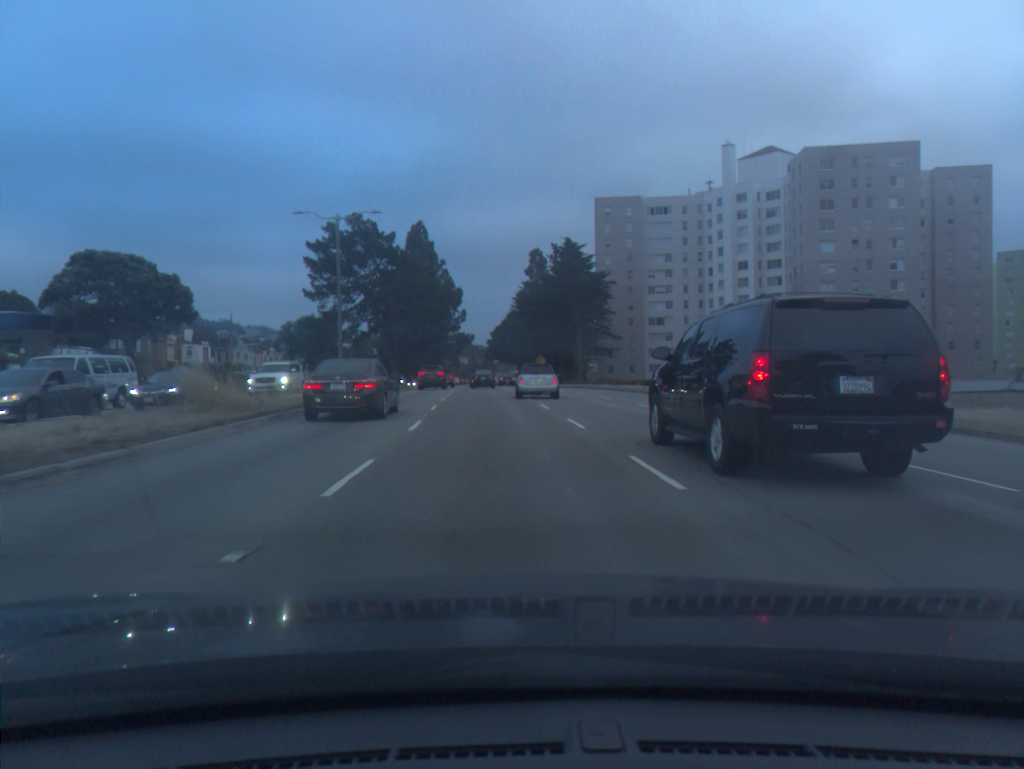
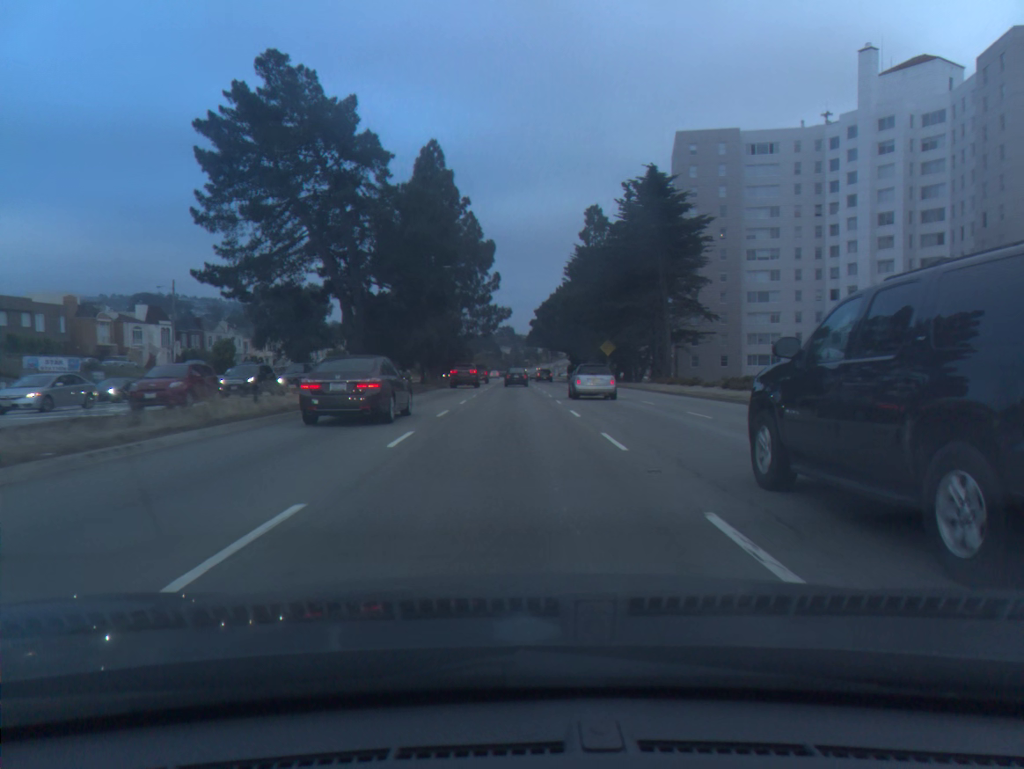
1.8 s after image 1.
(-1.2, +33.2) m; -3°
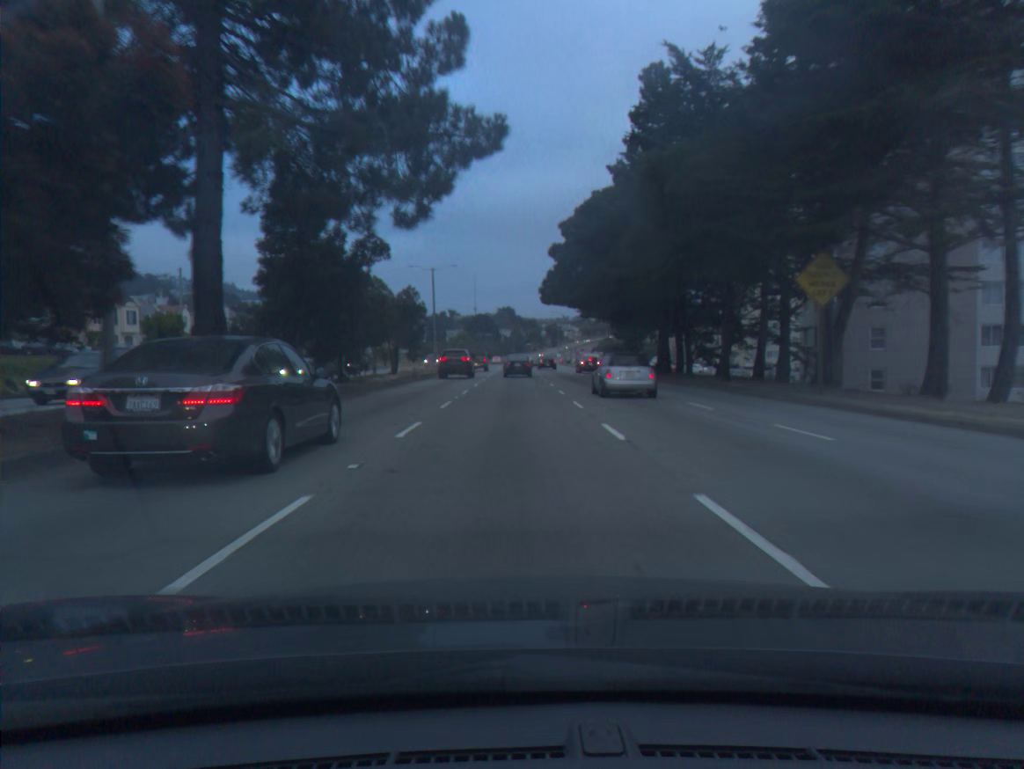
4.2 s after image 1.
(-0.3, +51.5) m; 0°
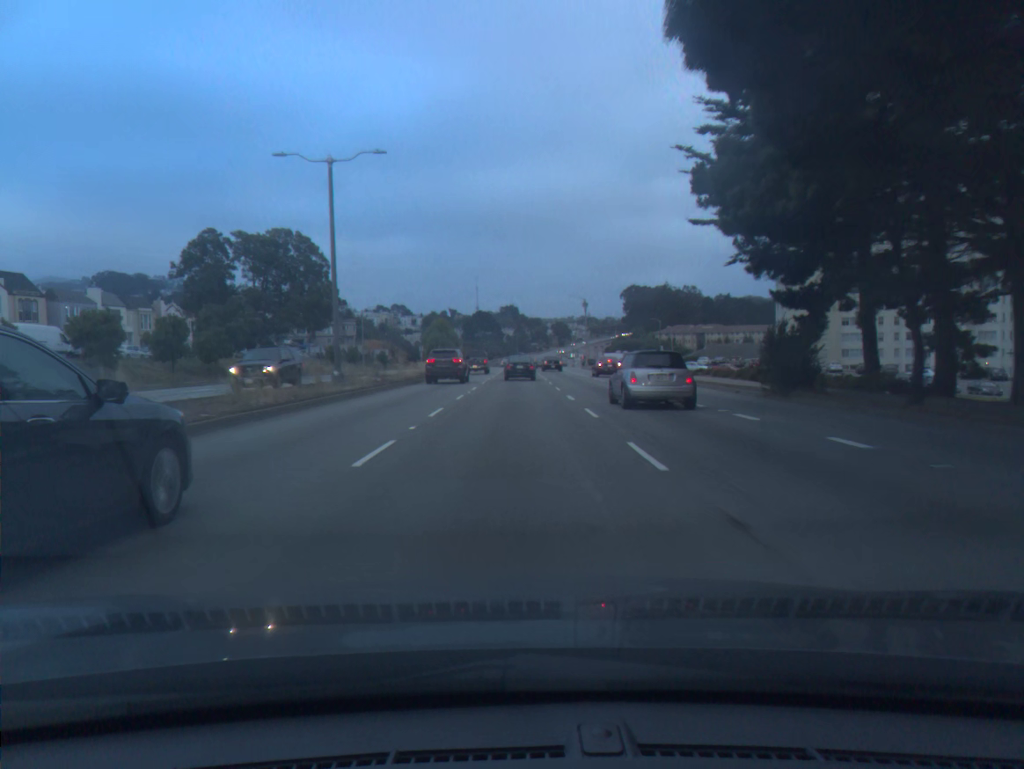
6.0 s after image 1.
(-0.1, +40.0) m; 0°
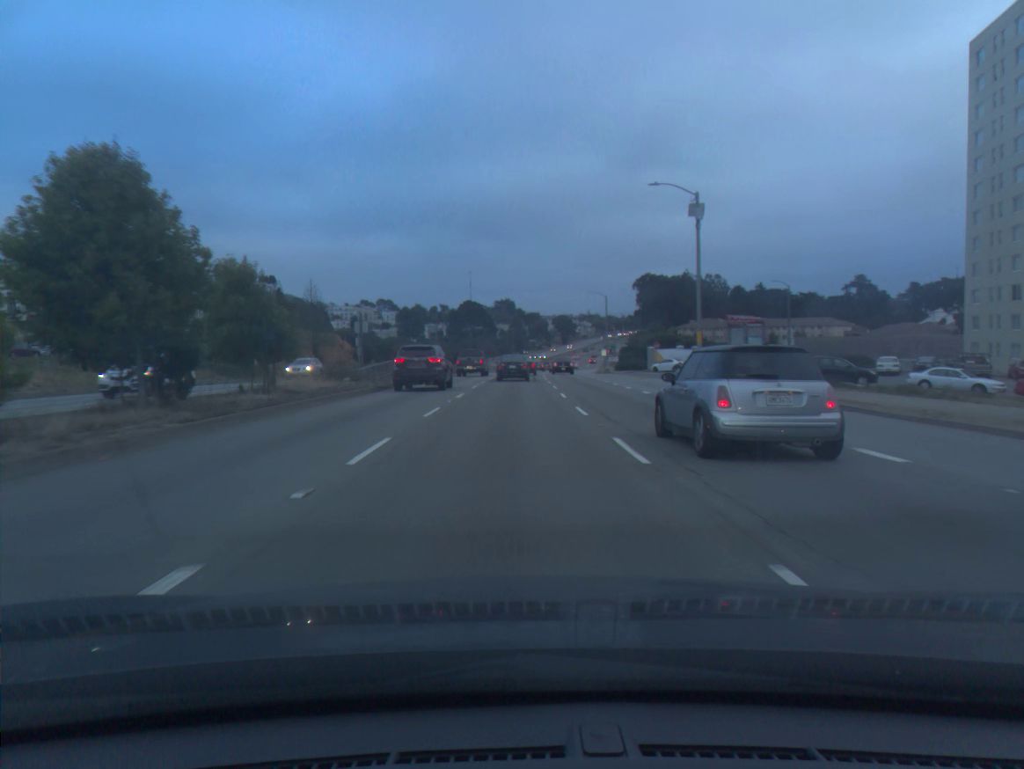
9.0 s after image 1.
(+0.2, +65.9) m; 0°
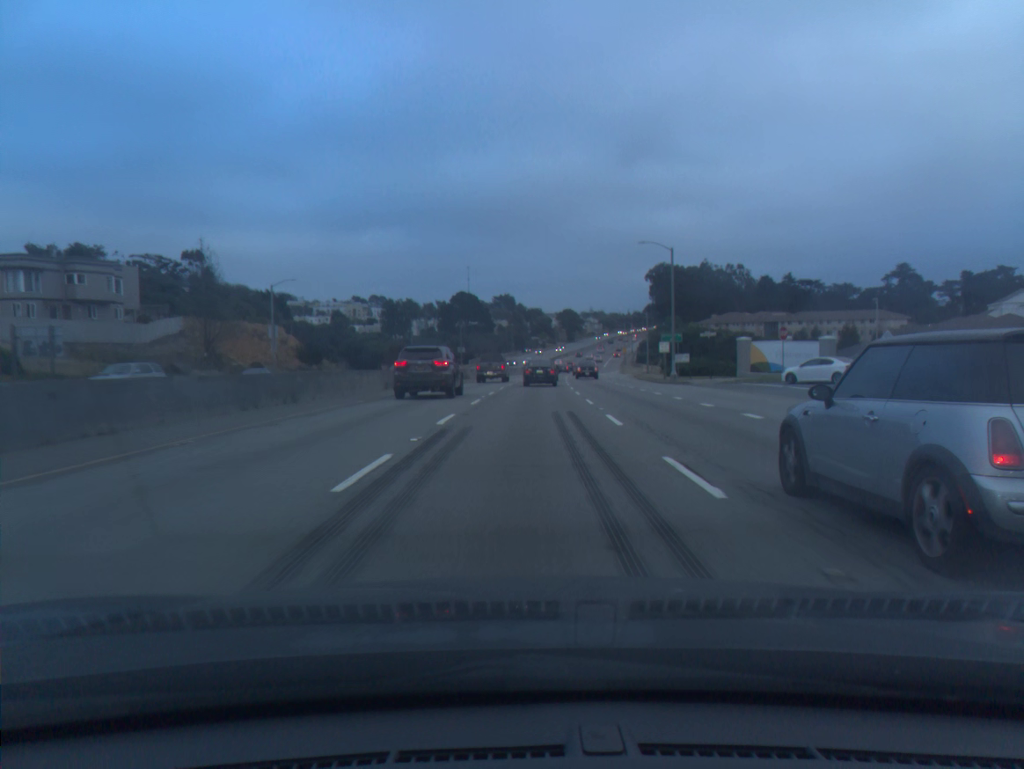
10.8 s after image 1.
(0.0, +39.4) m; 0°
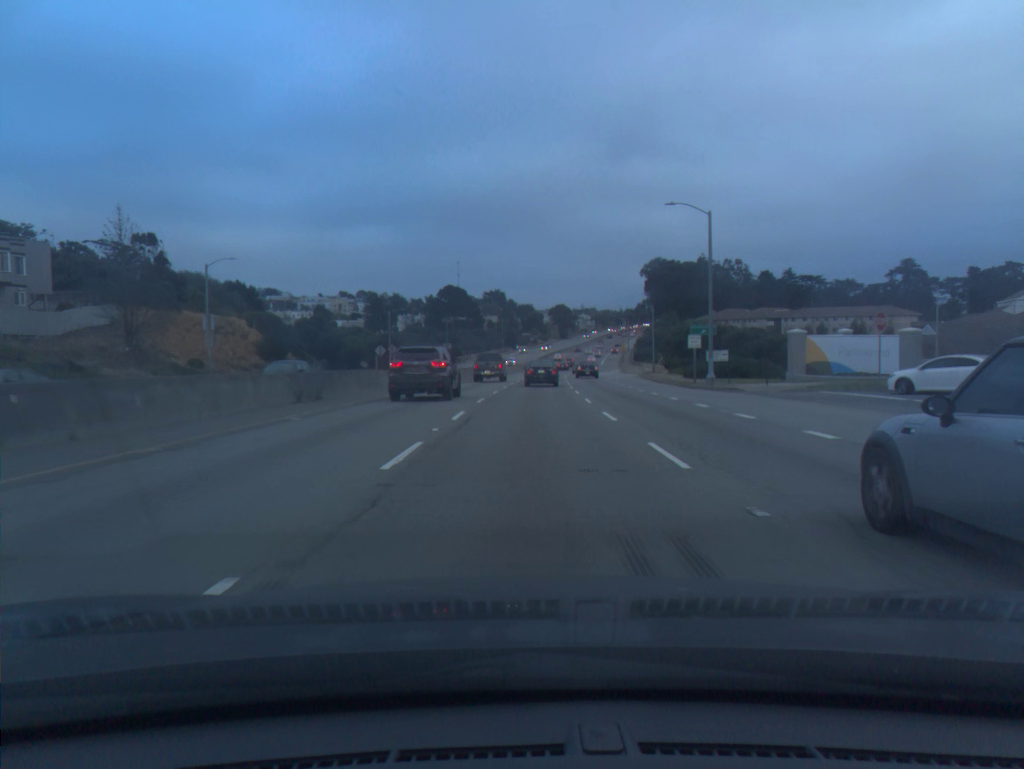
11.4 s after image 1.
(+0.1, +13.0) m; +1°
